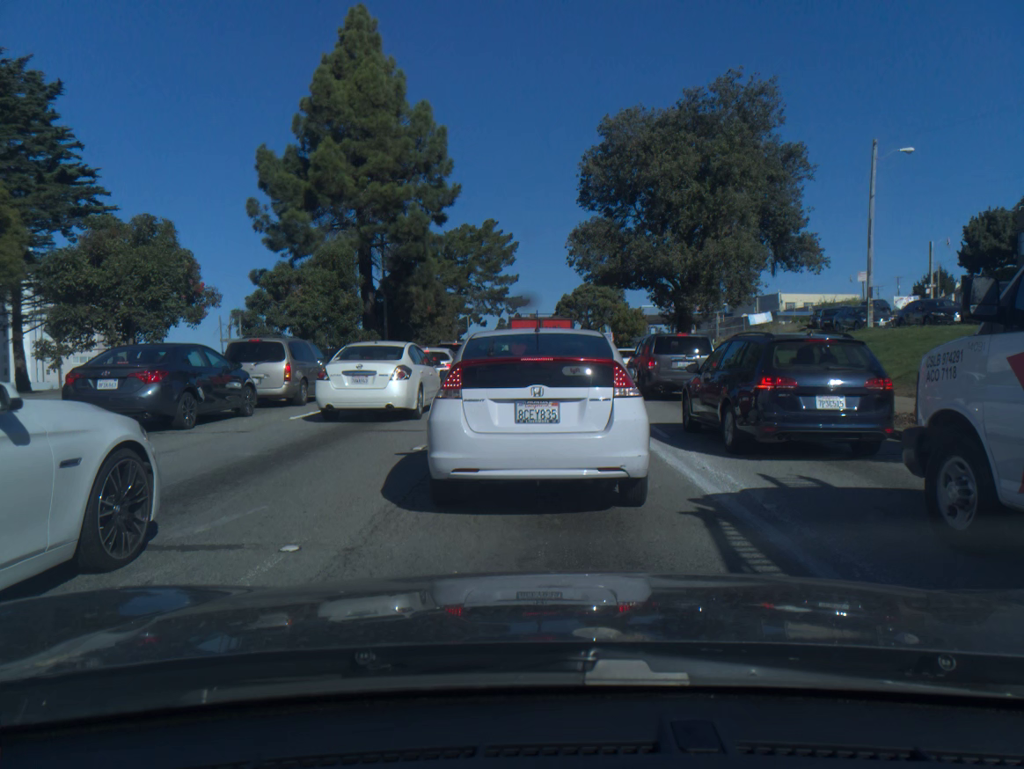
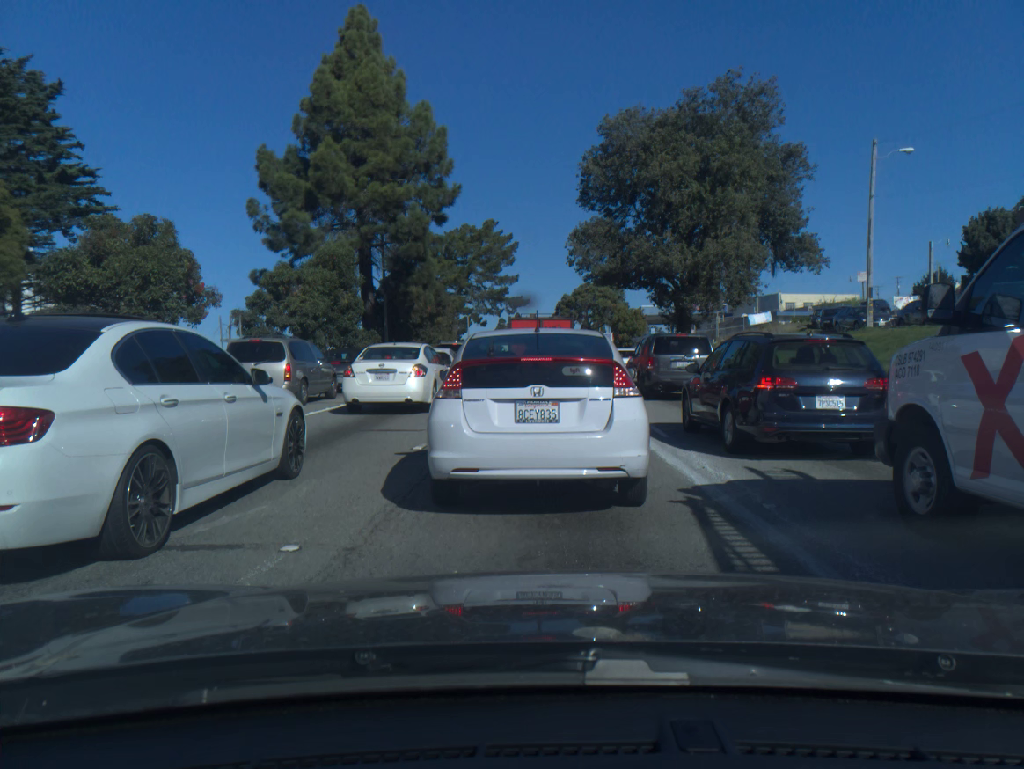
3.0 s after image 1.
(0.0, 0.0) m; 0°
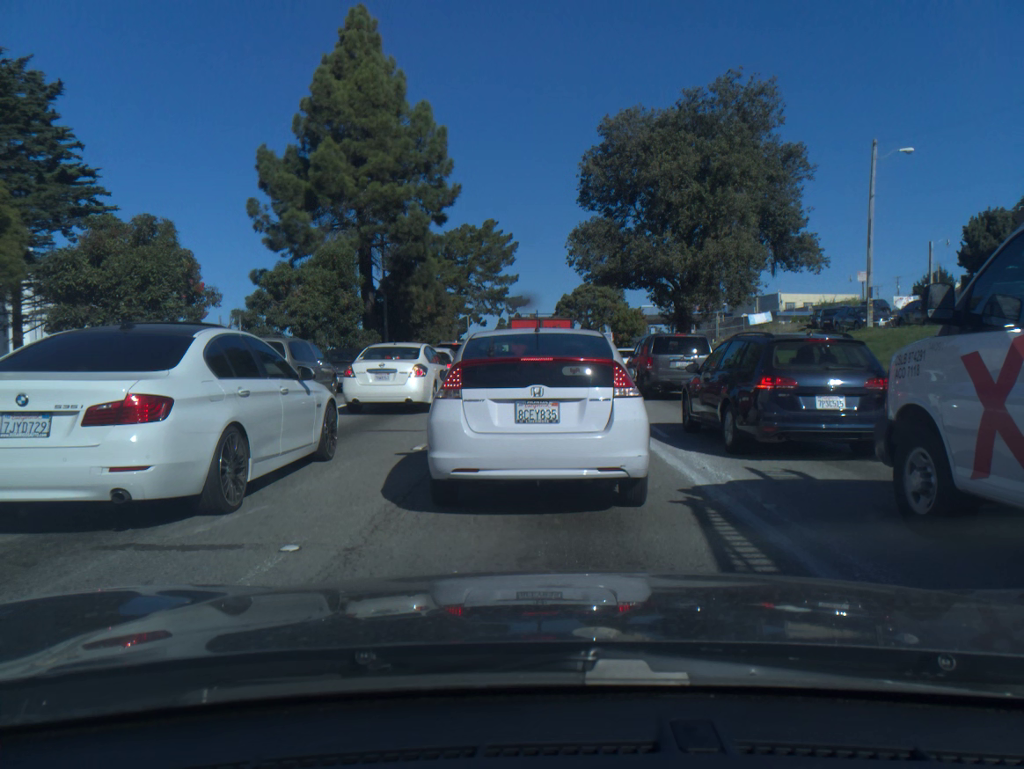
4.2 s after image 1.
(0.0, 0.0) m; 0°
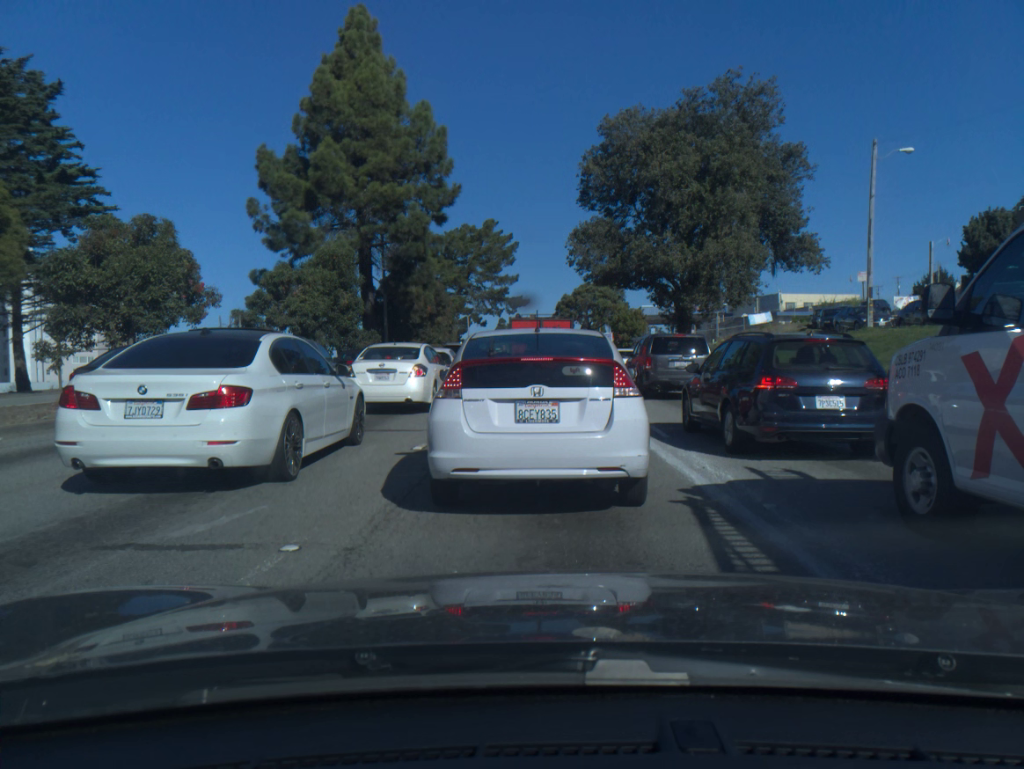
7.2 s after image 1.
(0.0, 0.0) m; 0°
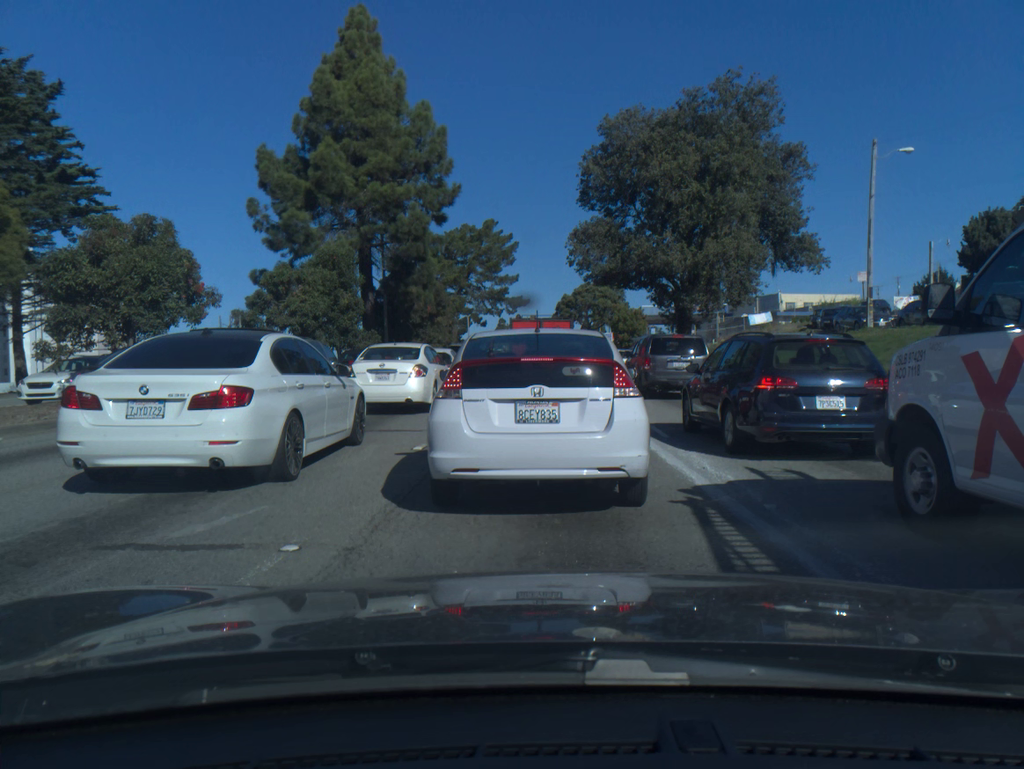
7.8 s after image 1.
(0.0, 0.0) m; 0°
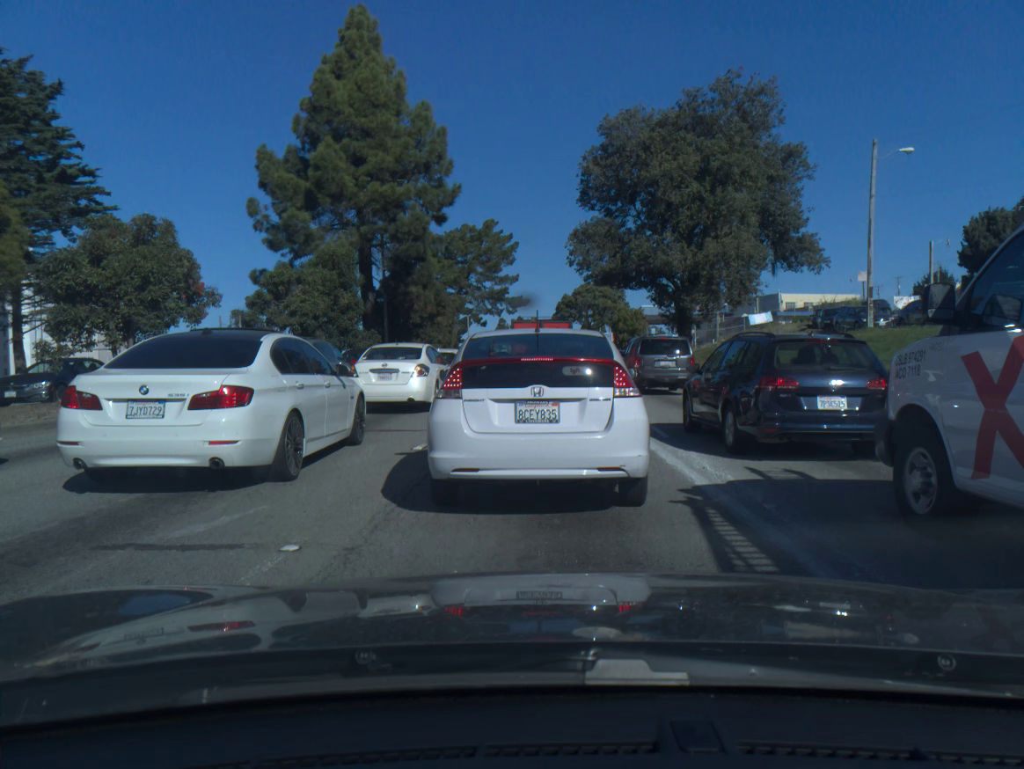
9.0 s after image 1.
(0.0, 0.0) m; 0°
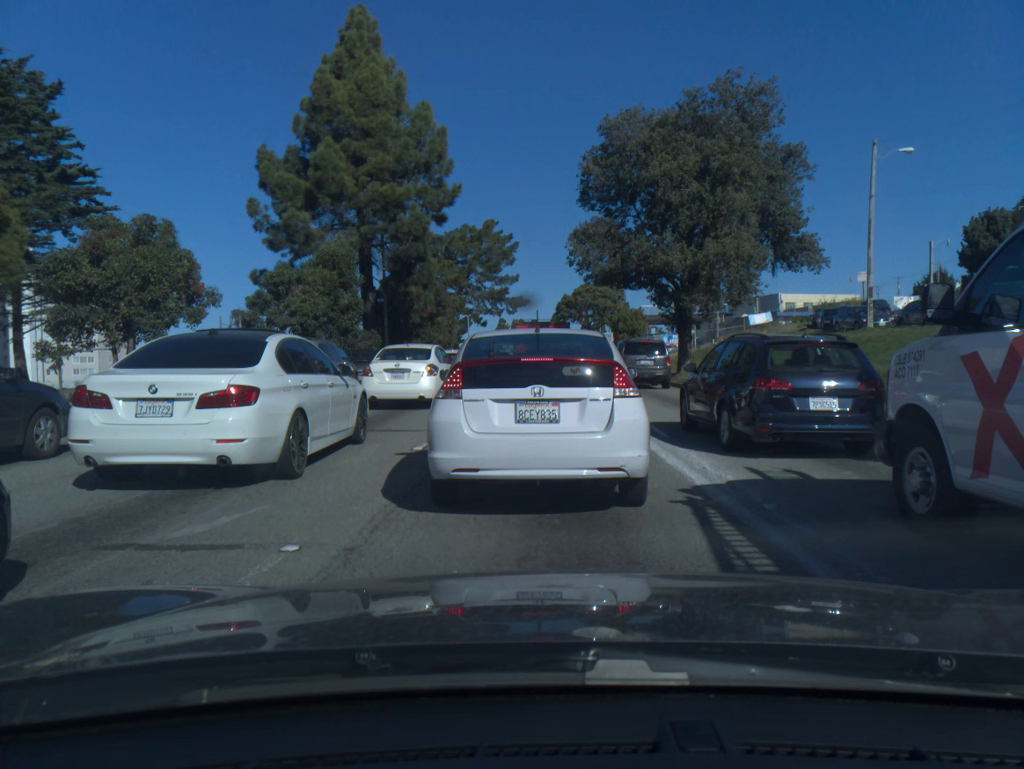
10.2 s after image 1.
(0.0, 0.0) m; 0°
